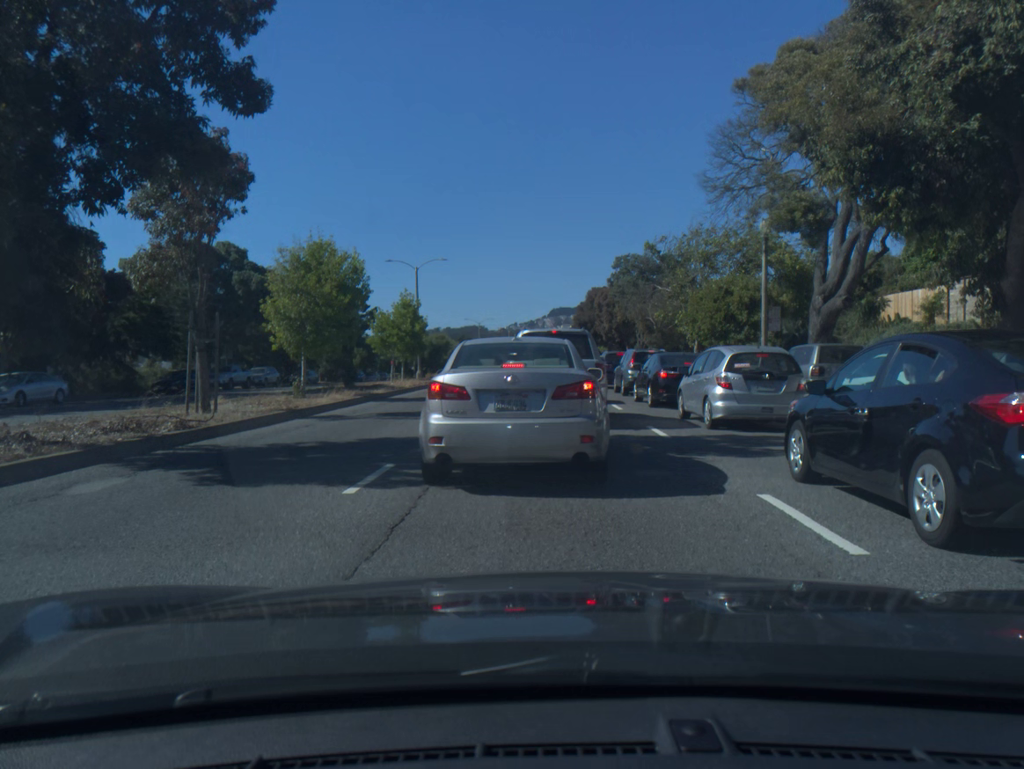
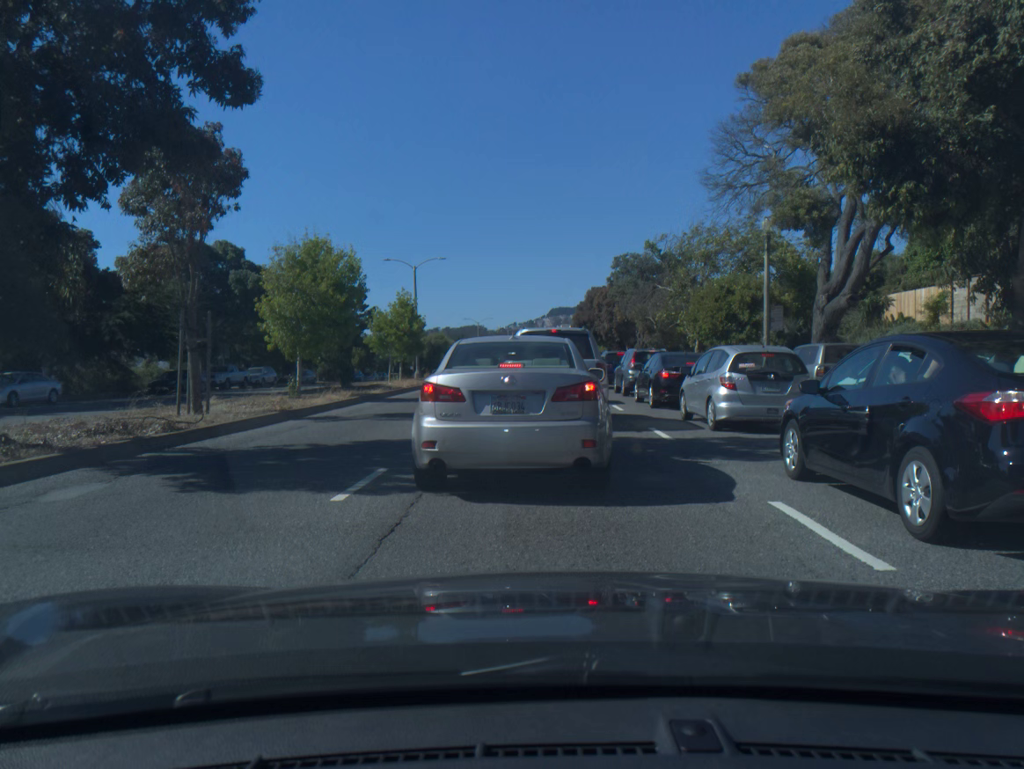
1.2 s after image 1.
(0.0, +0.4) m; 0°
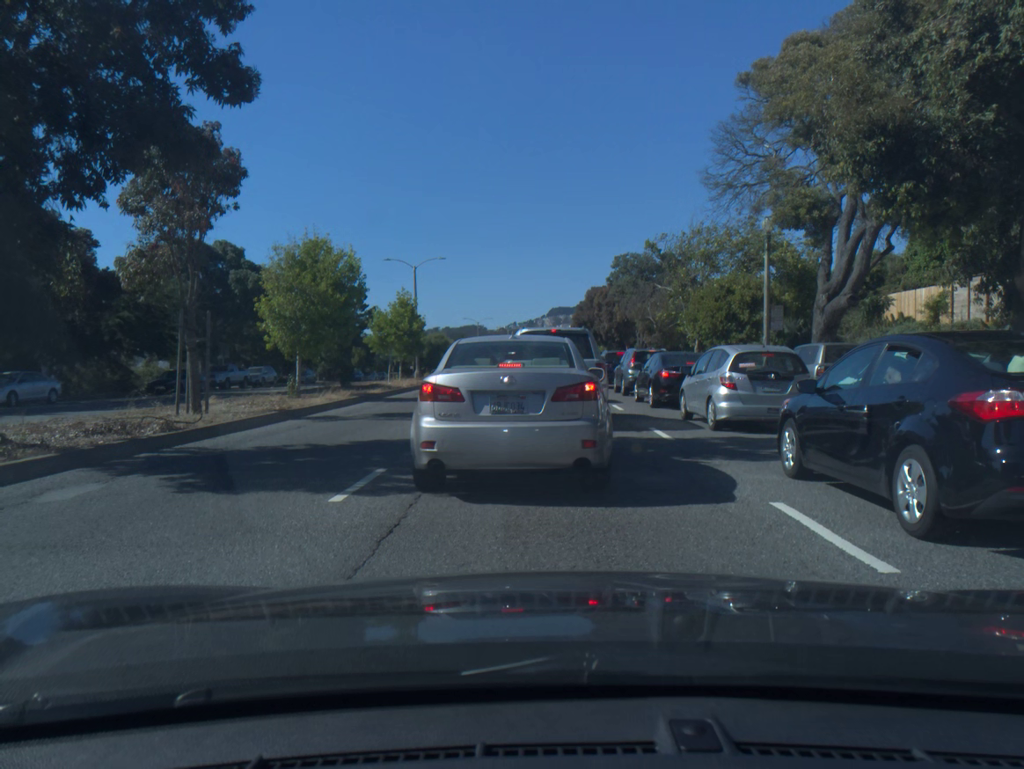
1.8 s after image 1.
(0.0, +0.1) m; 0°
